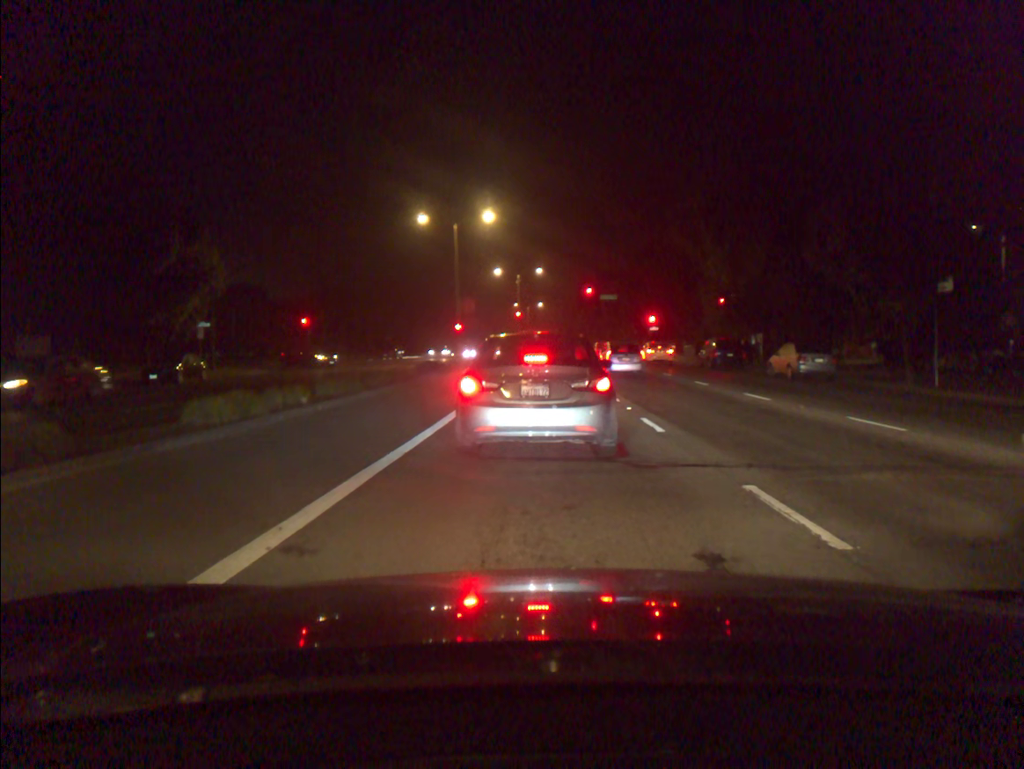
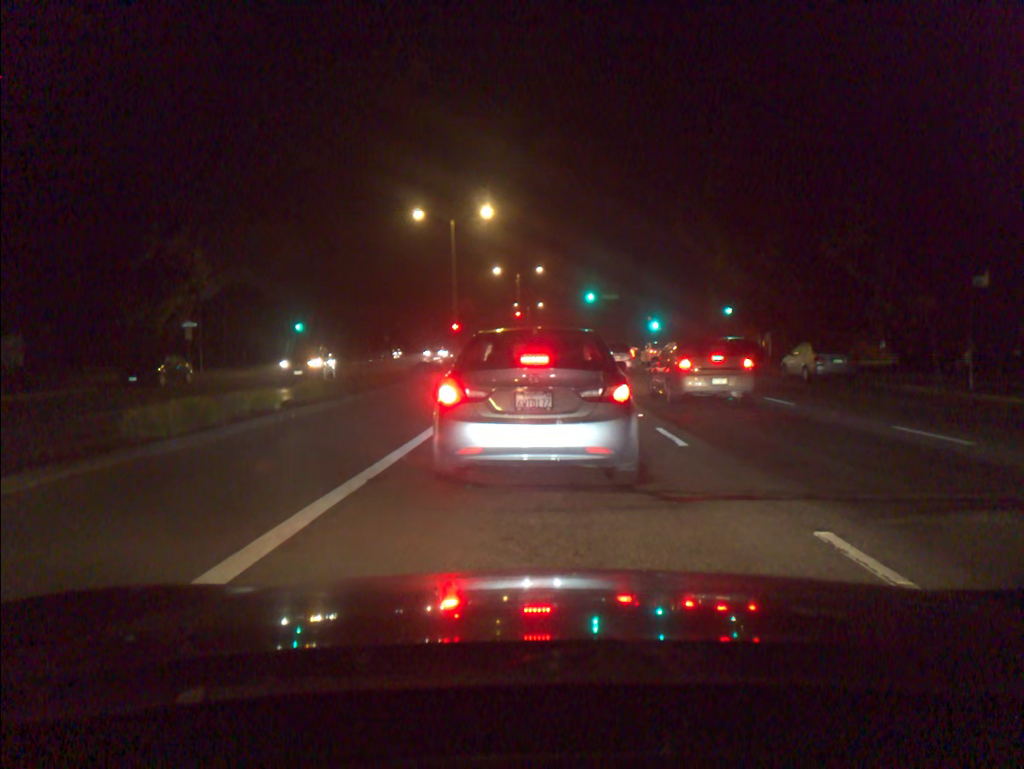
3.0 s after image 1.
(0.0, +1.9) m; 0°
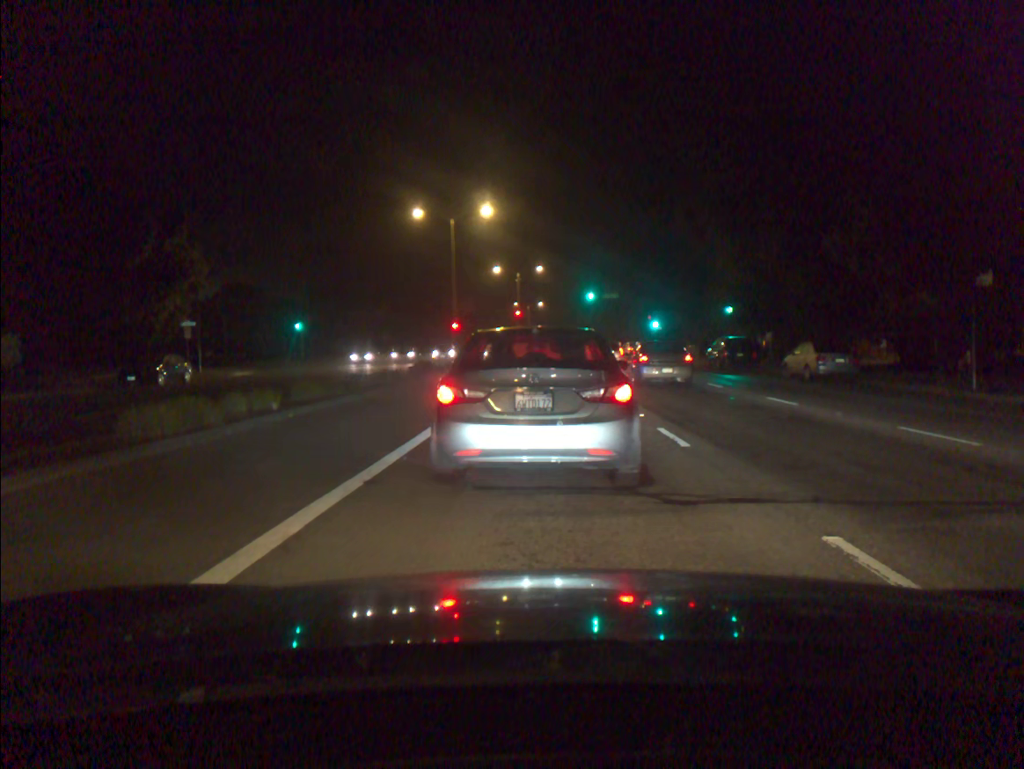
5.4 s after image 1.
(0.0, +0.2) m; 0°
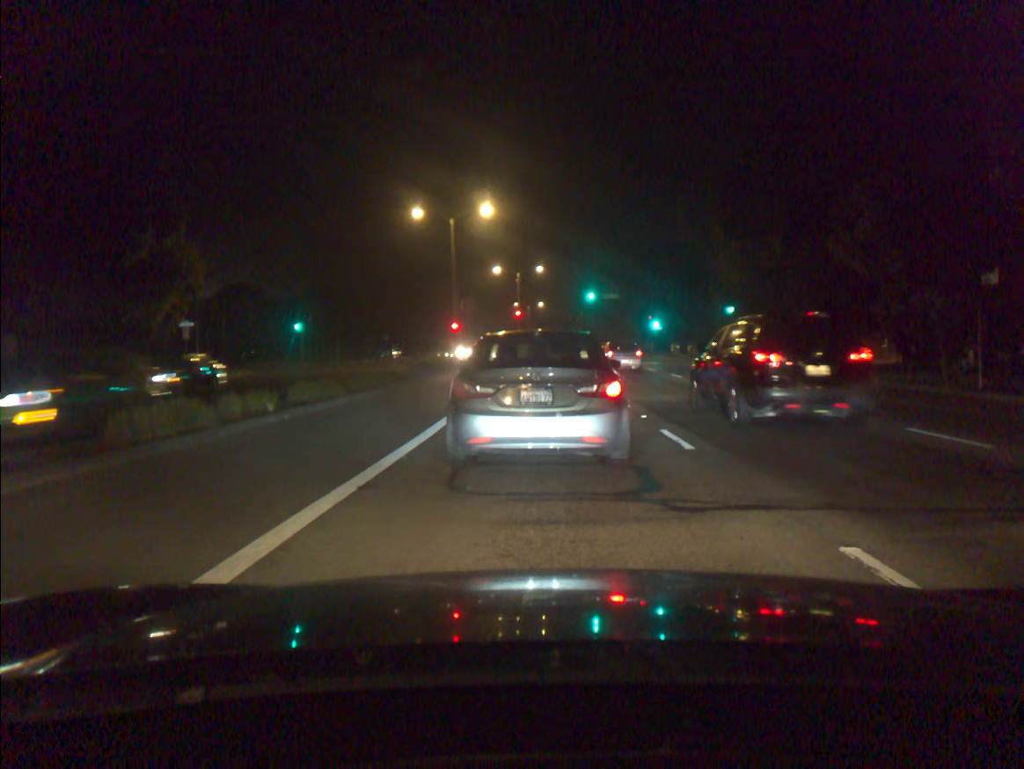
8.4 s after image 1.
(+0.1, +0.3) m; 0°
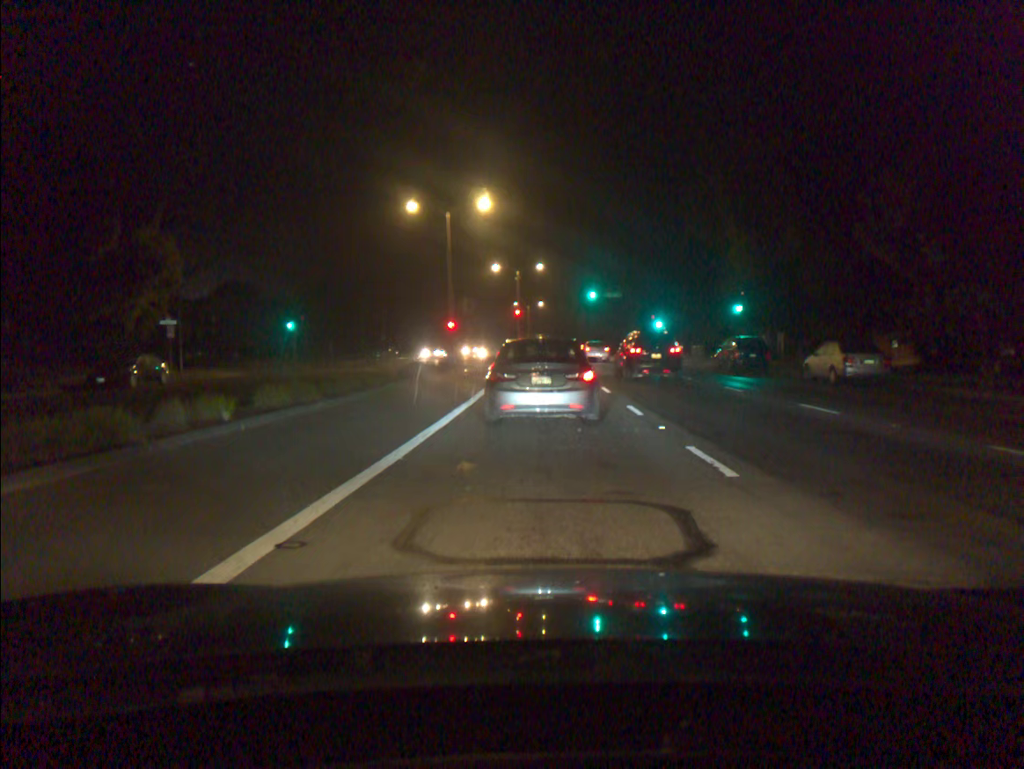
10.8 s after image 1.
(0.0, +2.1) m; 0°
